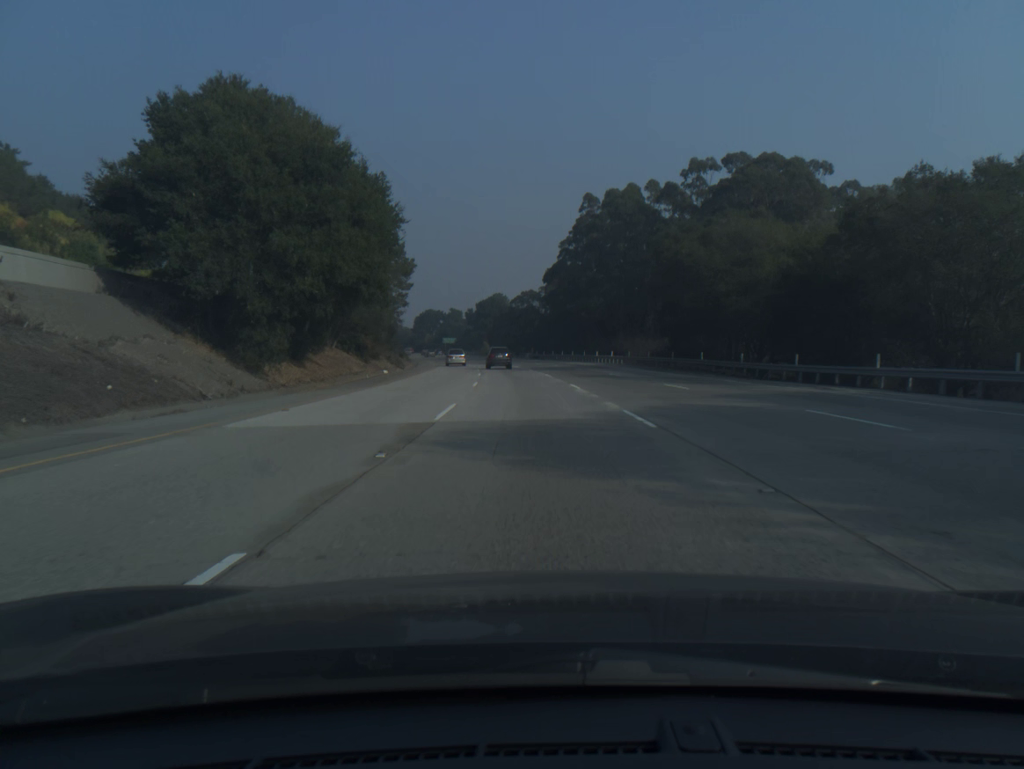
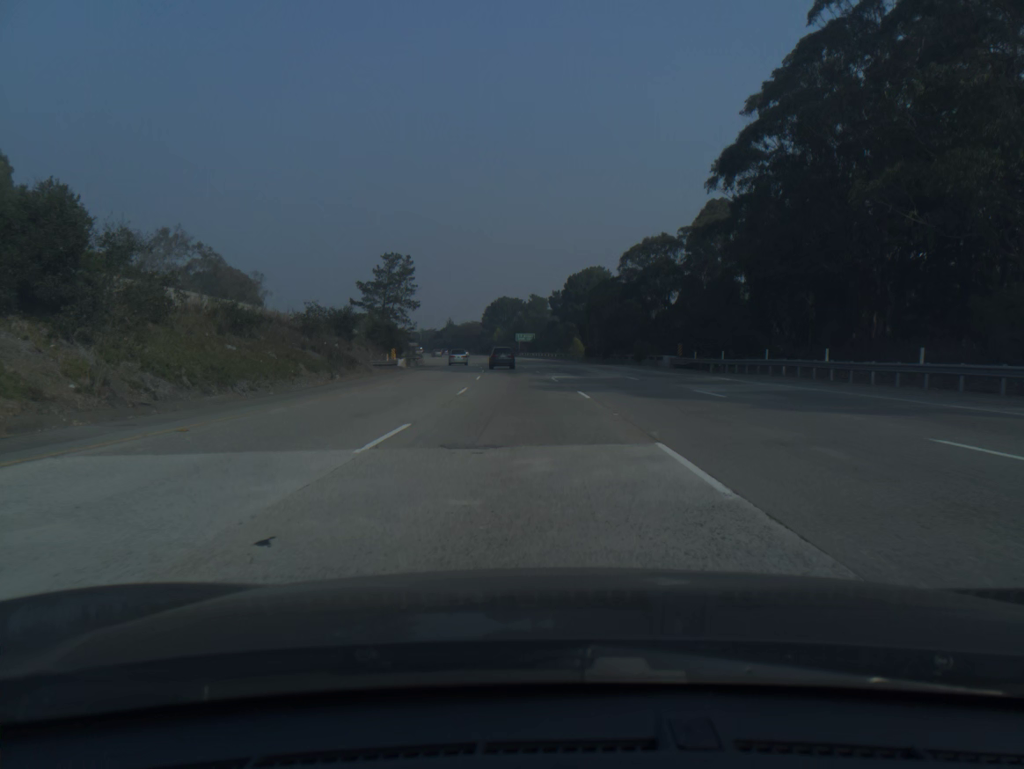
(-4.4, +78.5) m; -7°
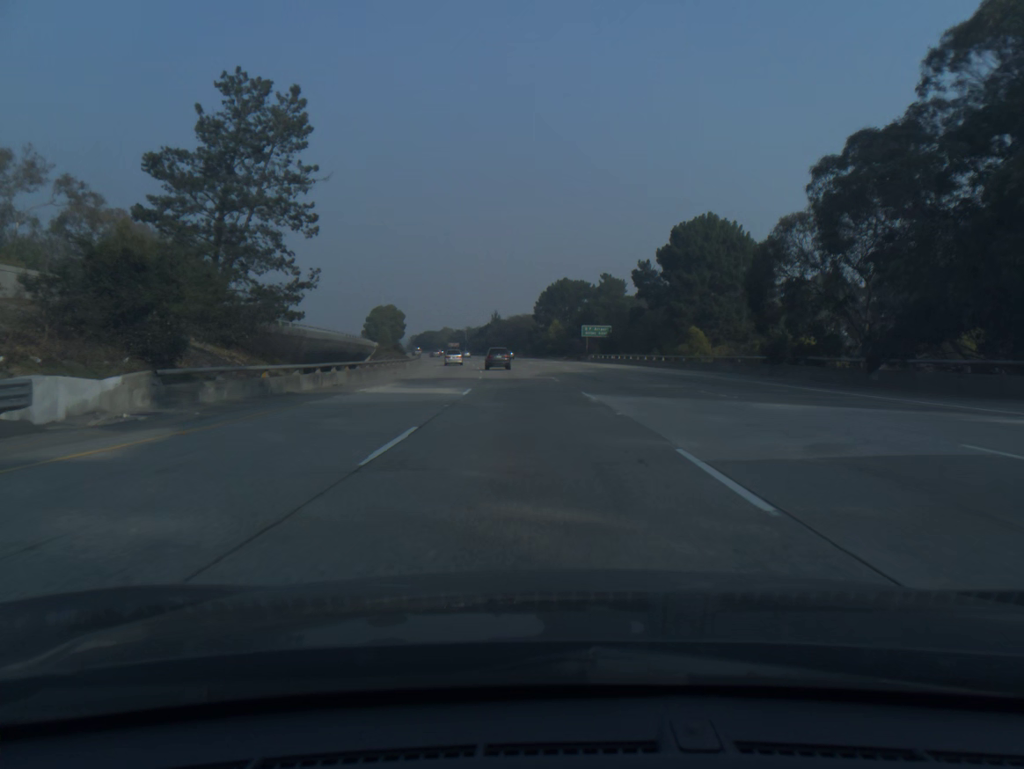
(-2.4, +58.7) m; -5°
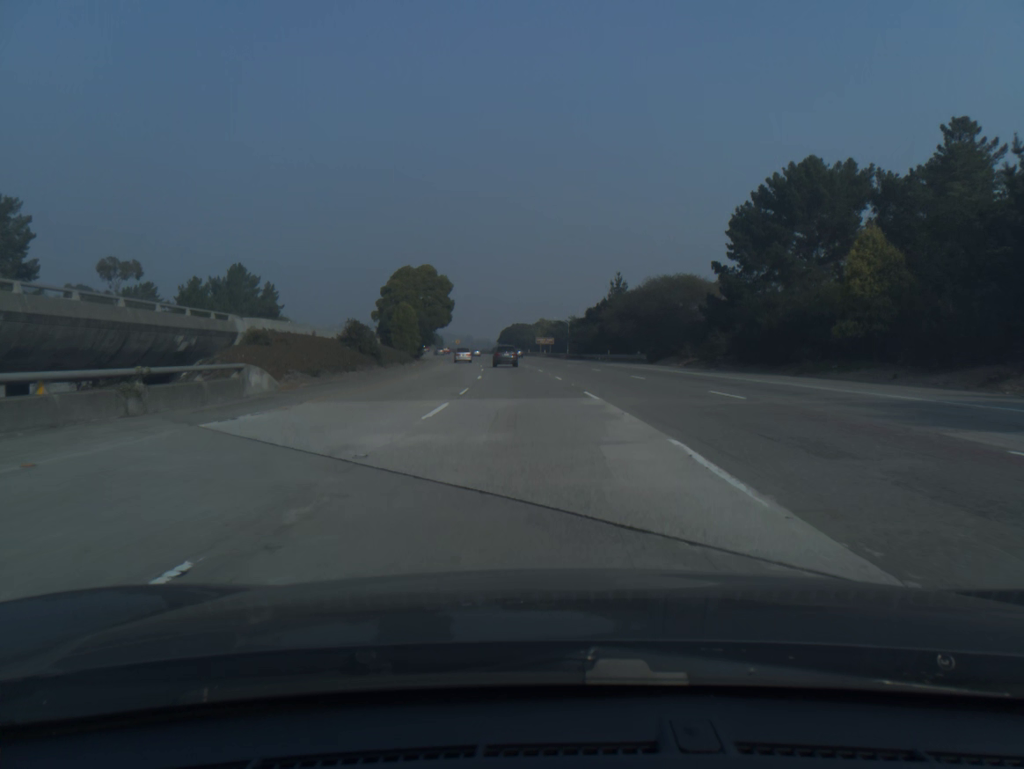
(-6.8, +97.4) m; -8°
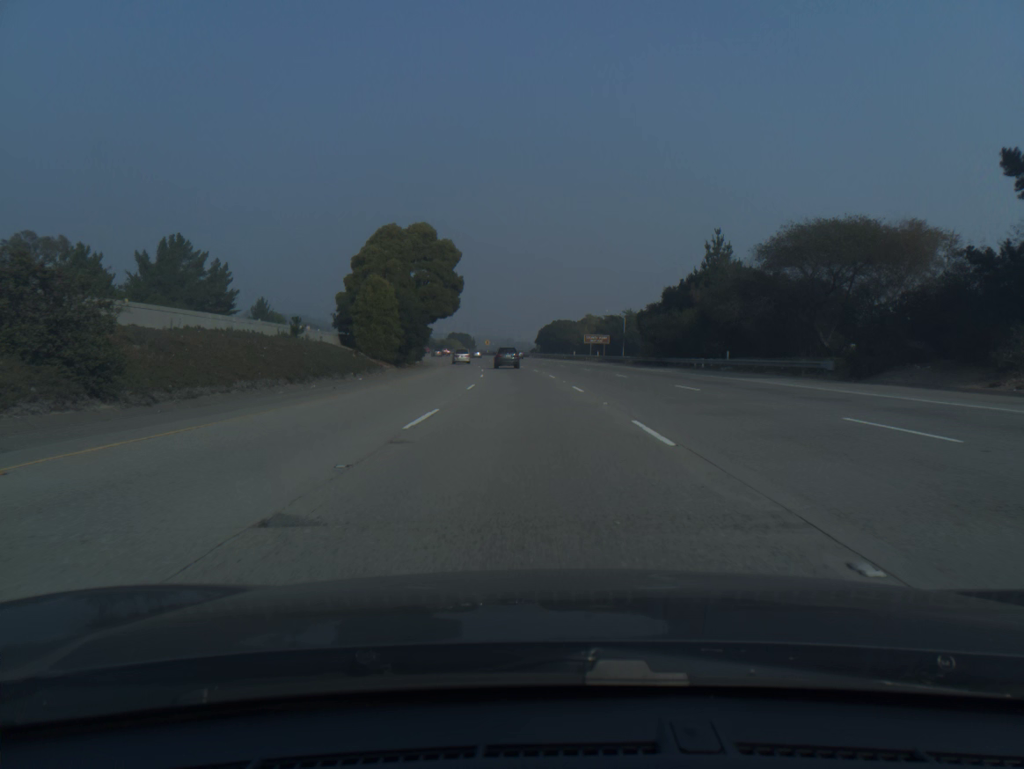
(-1.0, +39.1) m; -3°
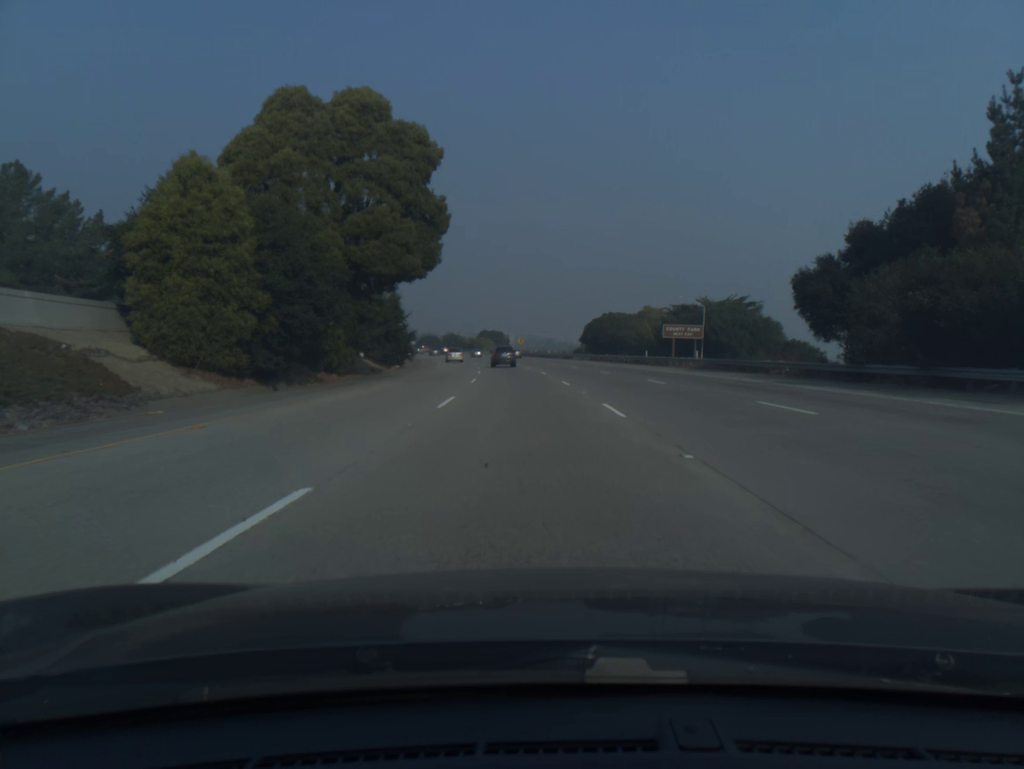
(-1.0, +39.1) m; -3°
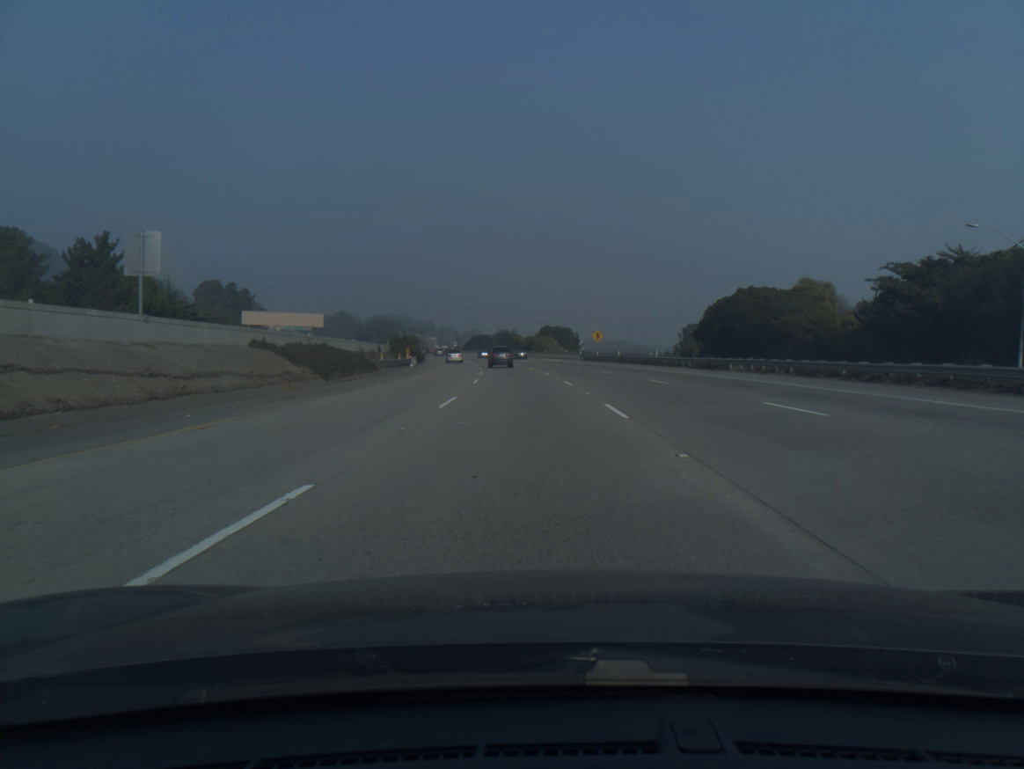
(-2.5, +58.6) m; -5°
